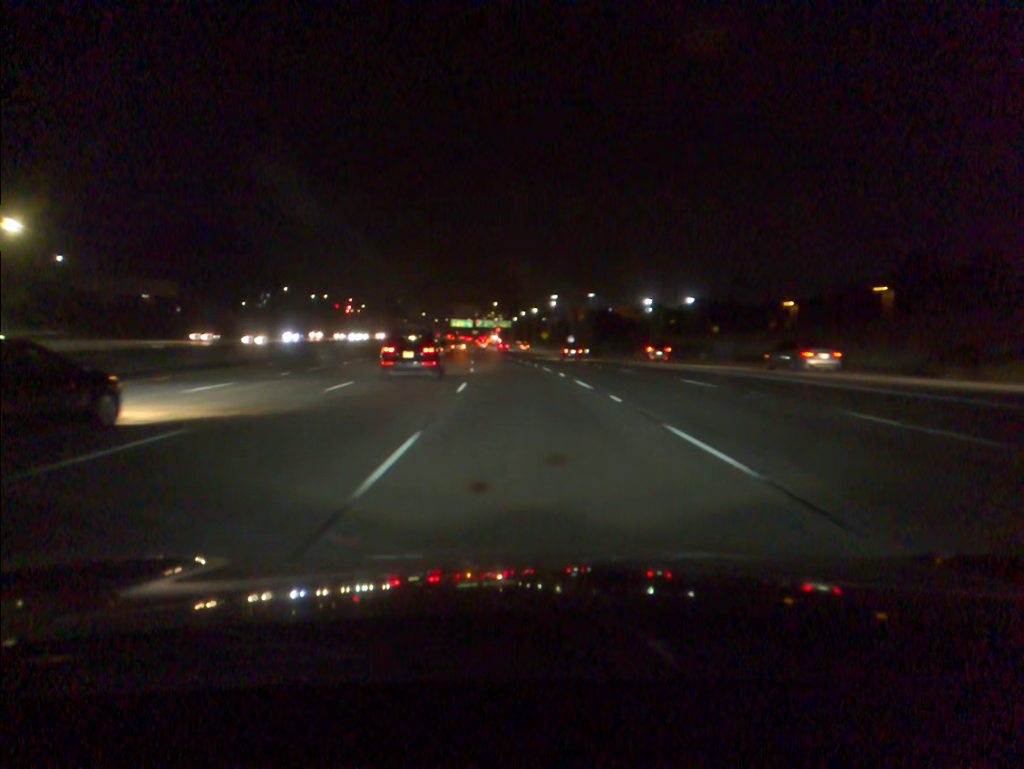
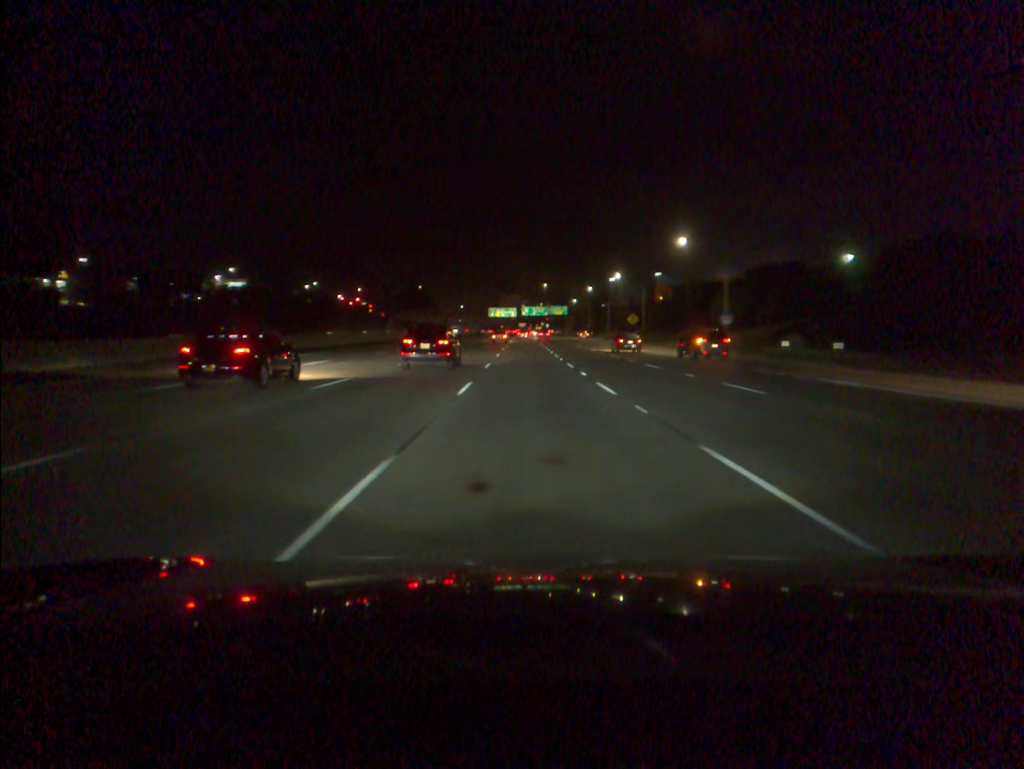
(-4.3, +88.7) m; -4°
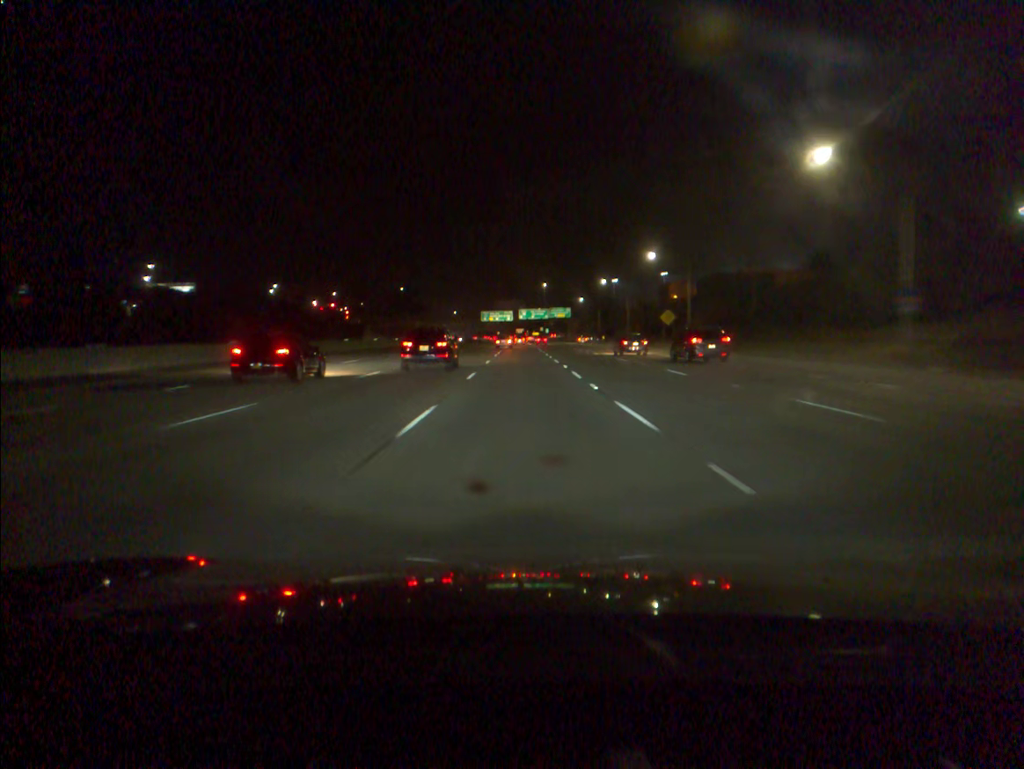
(+0.1, +35.5) m; 0°
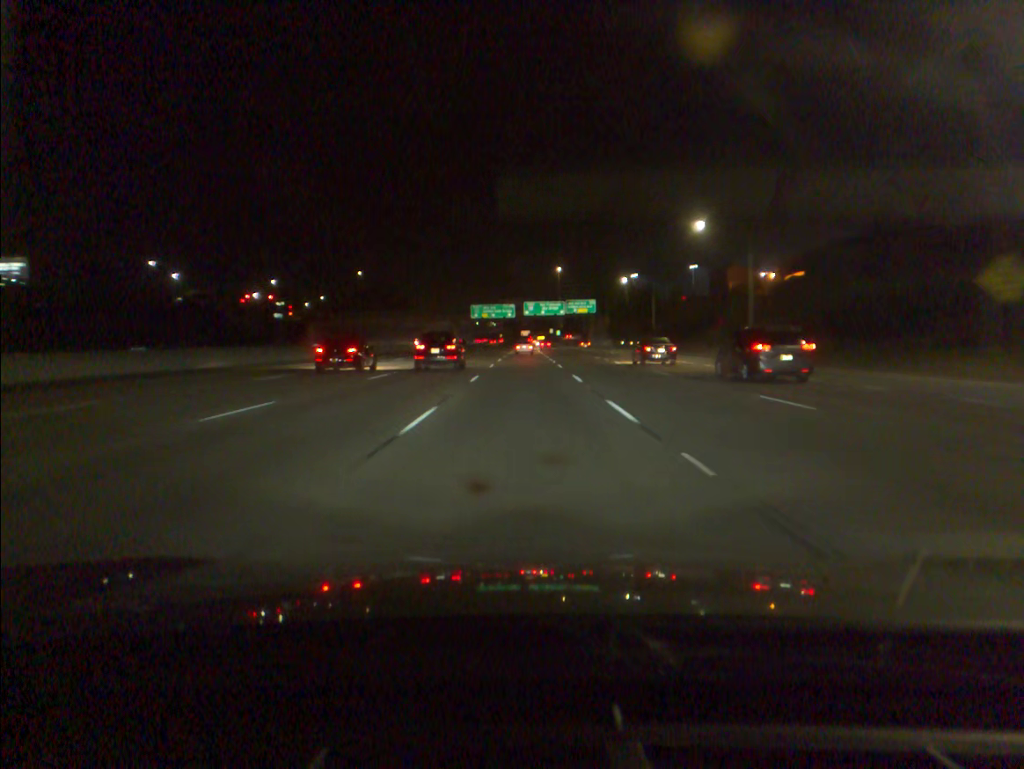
(-0.3, +70.6) m; 0°
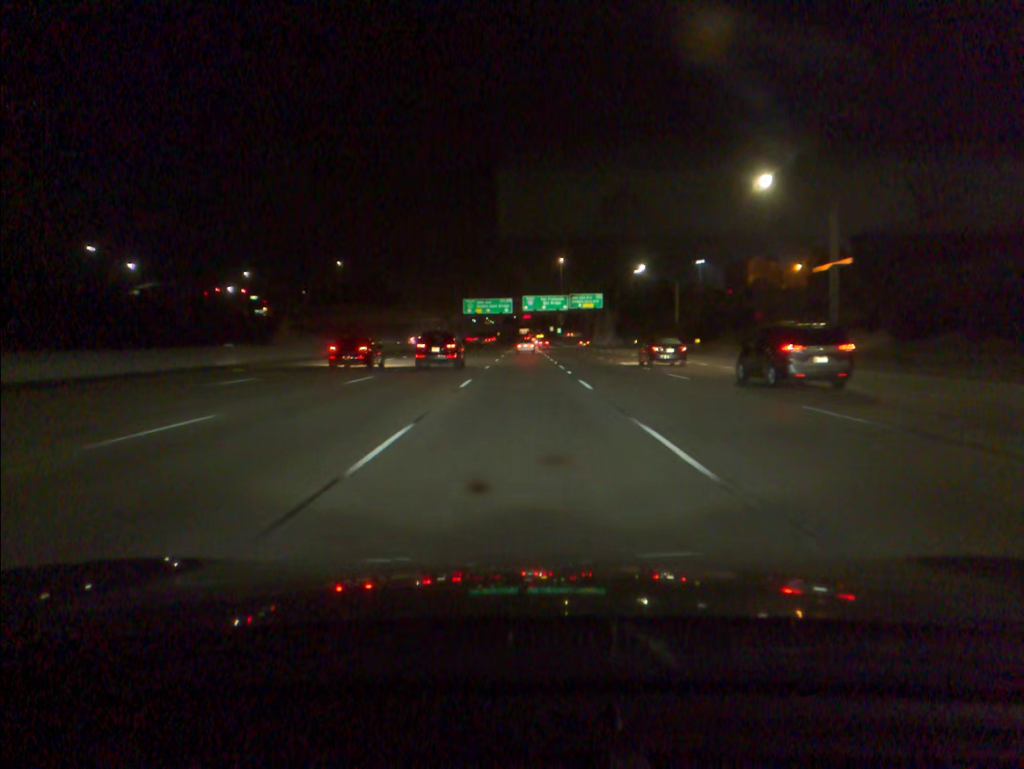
(0.0, +17.6) m; 0°
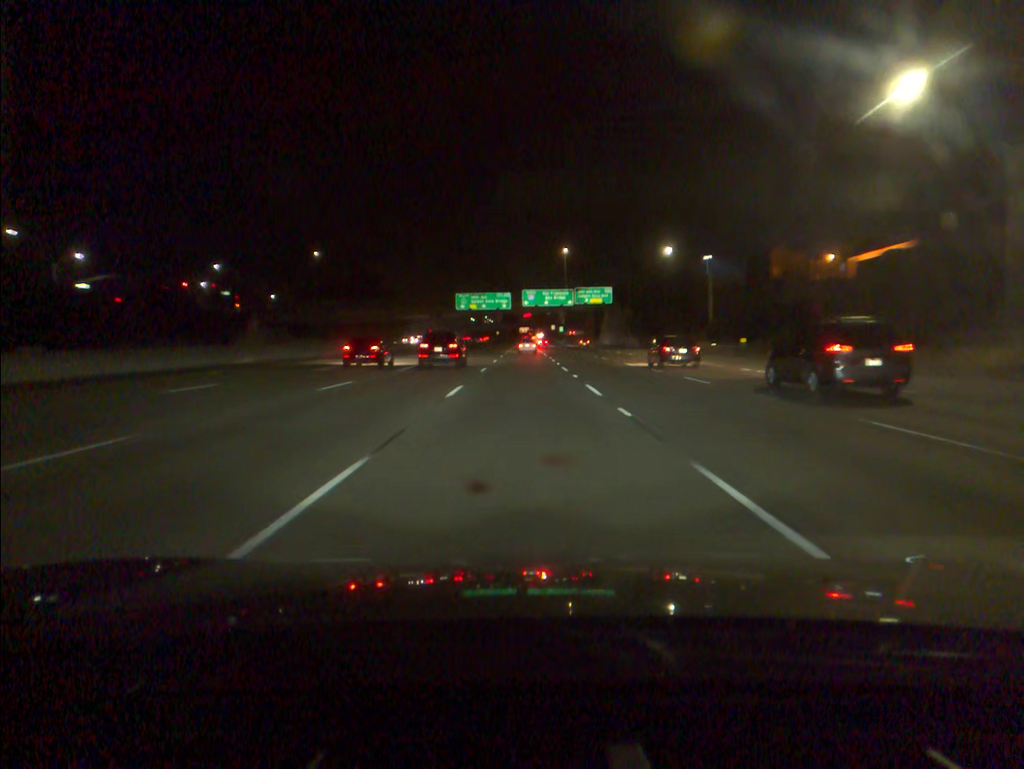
(0.0, +17.6) m; 0°
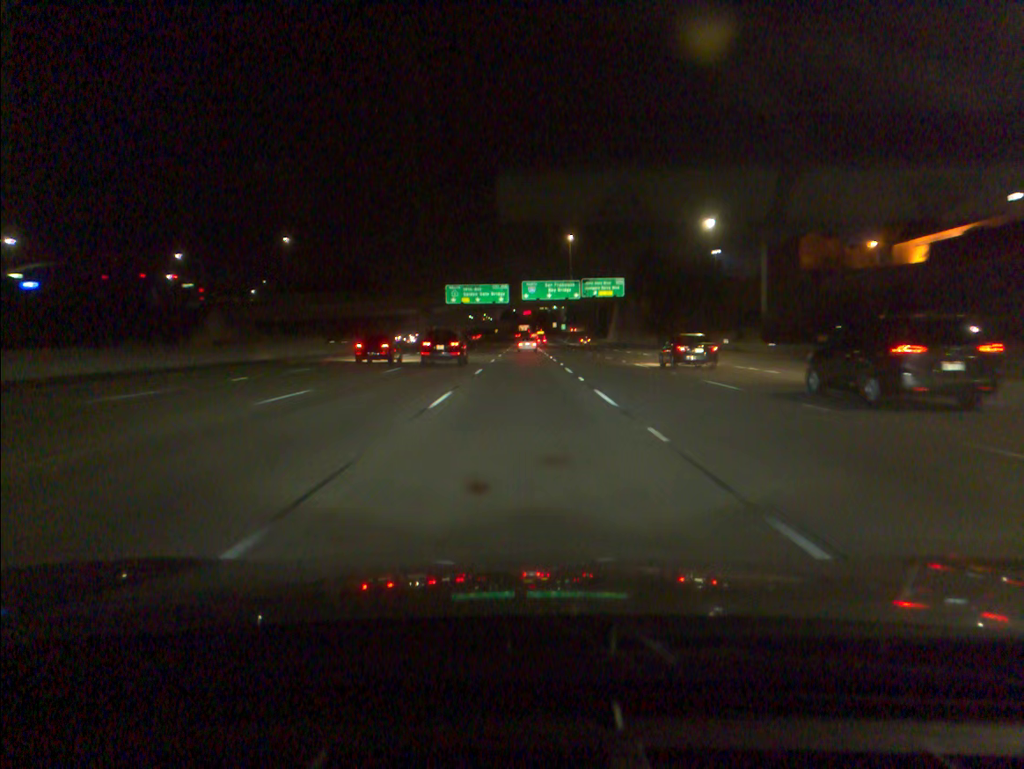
(0.0, +17.5) m; 0°
